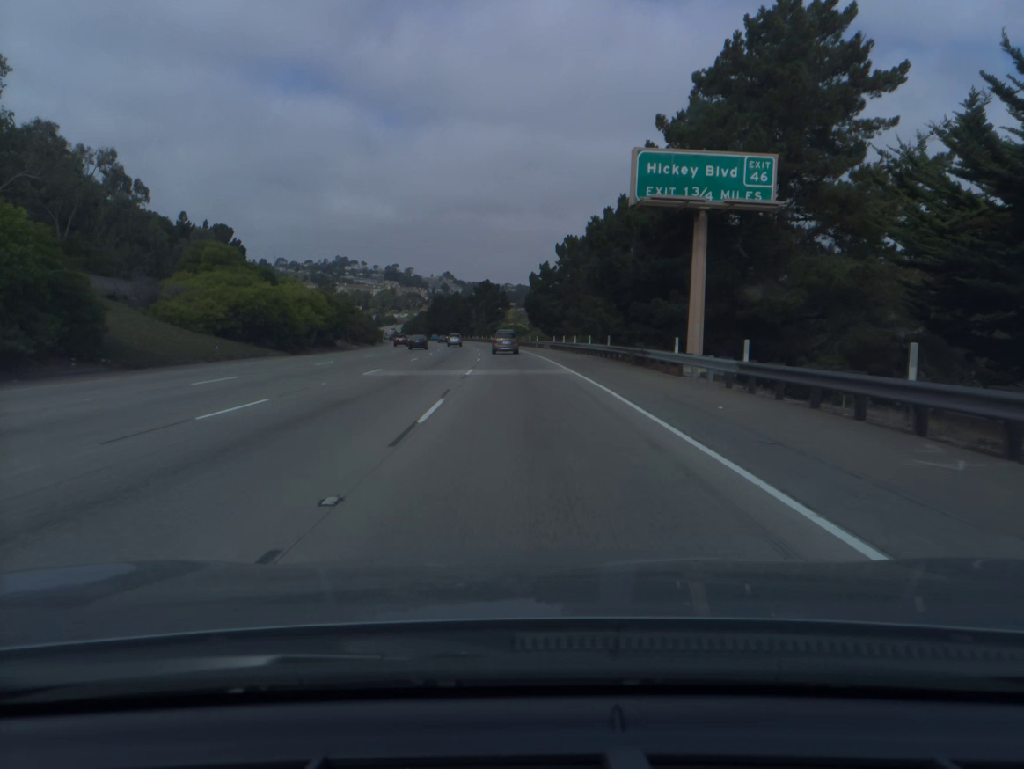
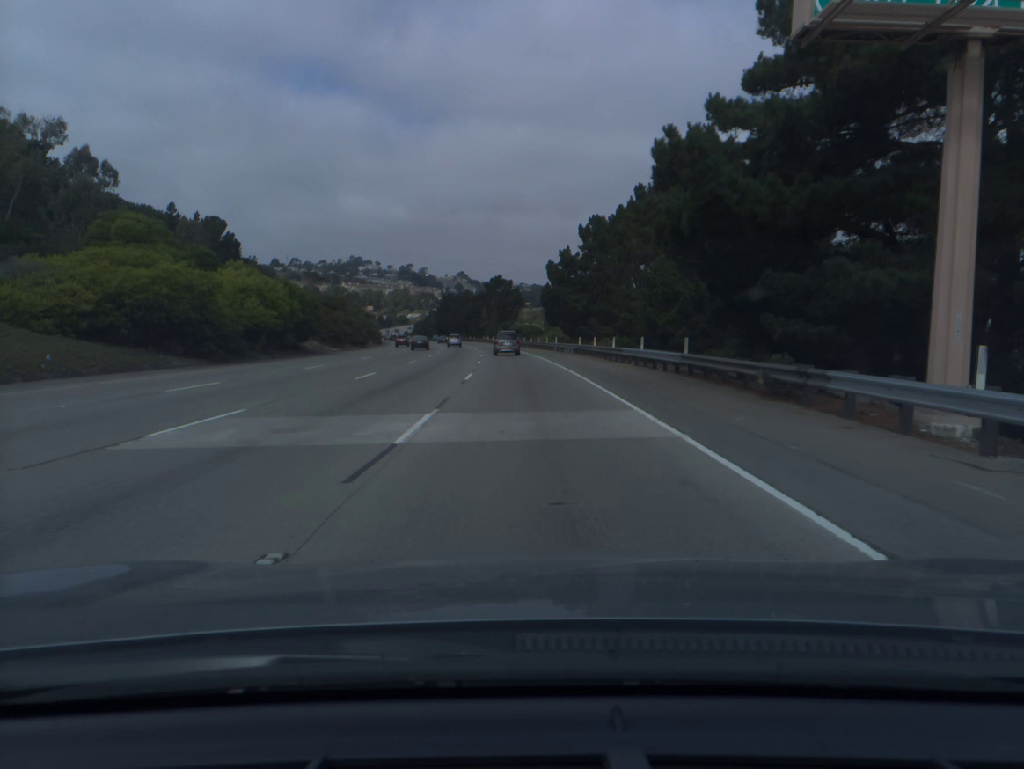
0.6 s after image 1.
(-0.1, +16.5) m; -1°
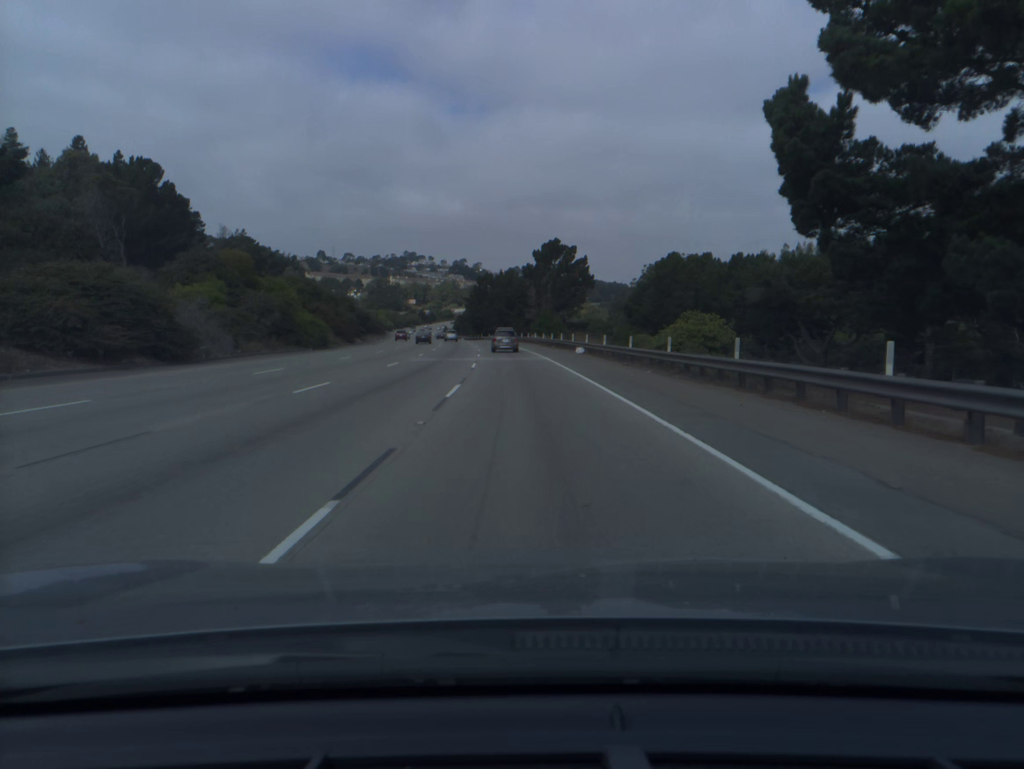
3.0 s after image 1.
(-2.2, +66.1) m; -4°
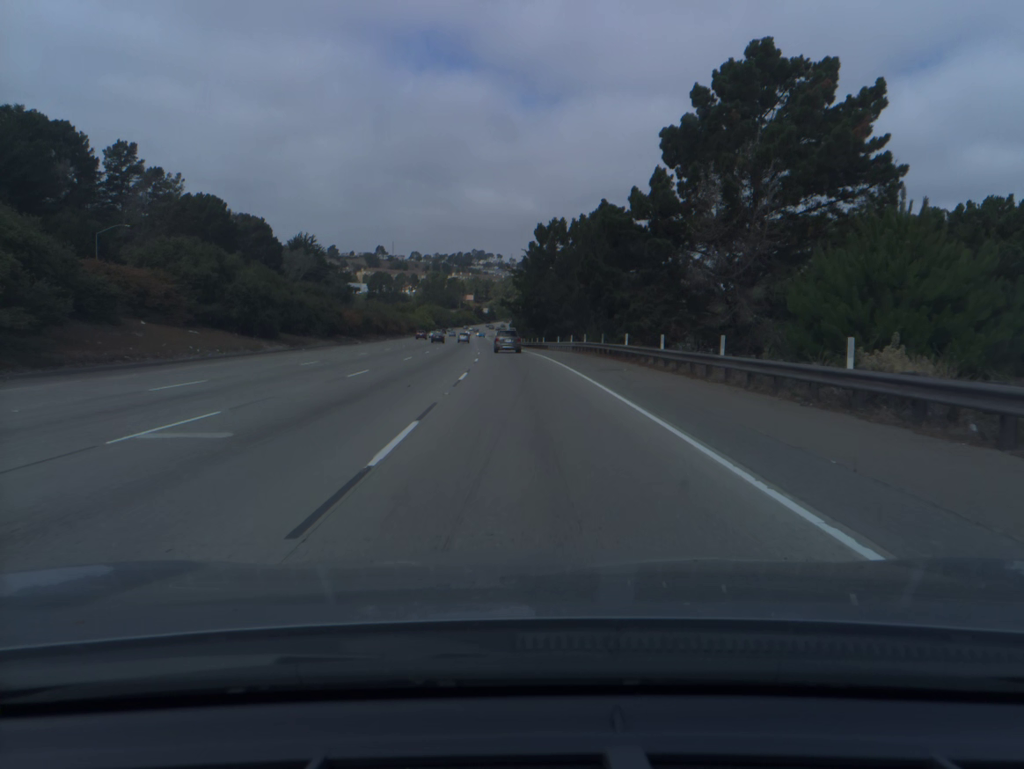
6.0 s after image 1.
(-3.7, +81.9) m; -5°
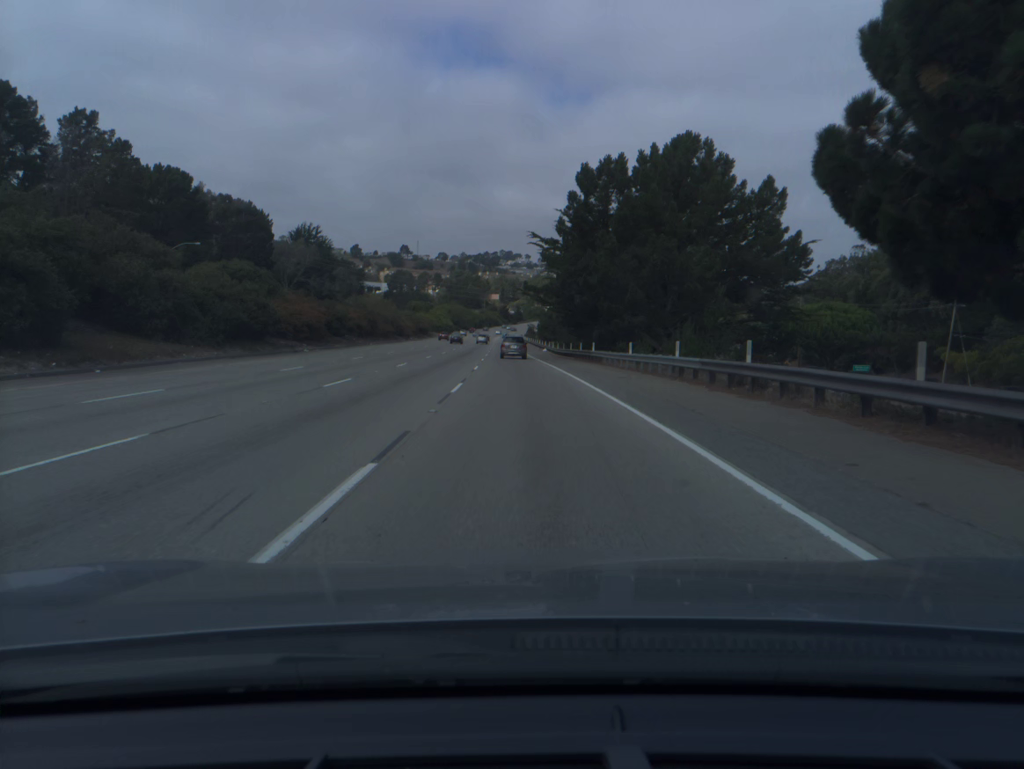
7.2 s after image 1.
(-0.6, +32.5) m; -2°
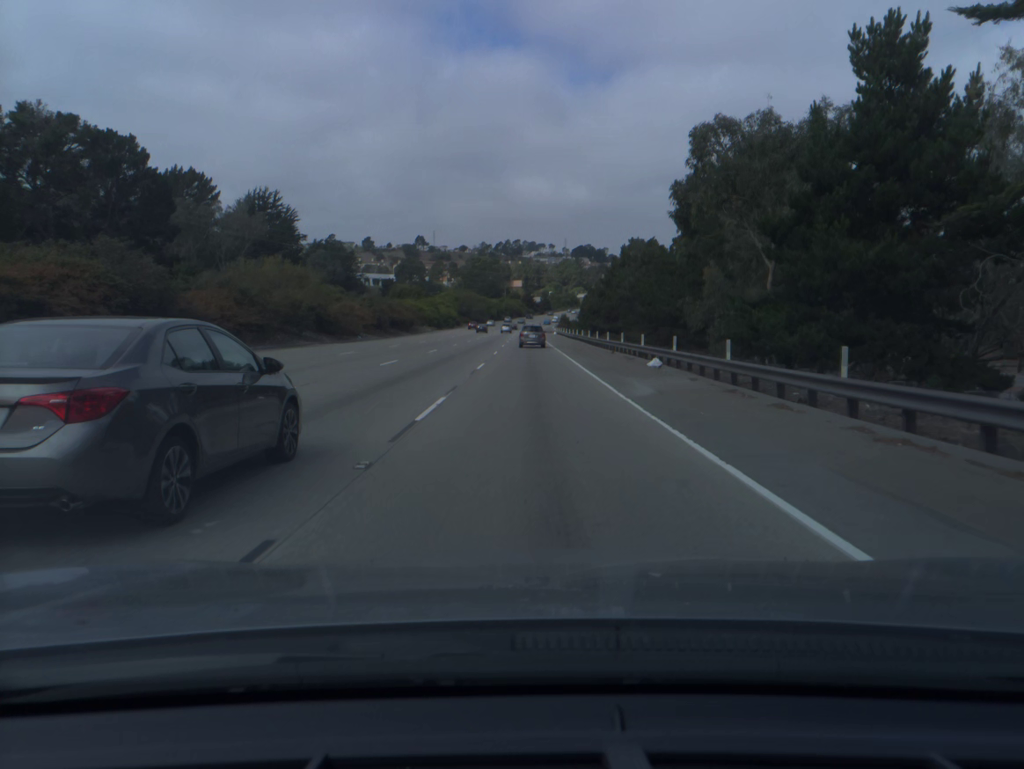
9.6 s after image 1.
(-1.6, +65.7) m; -2°
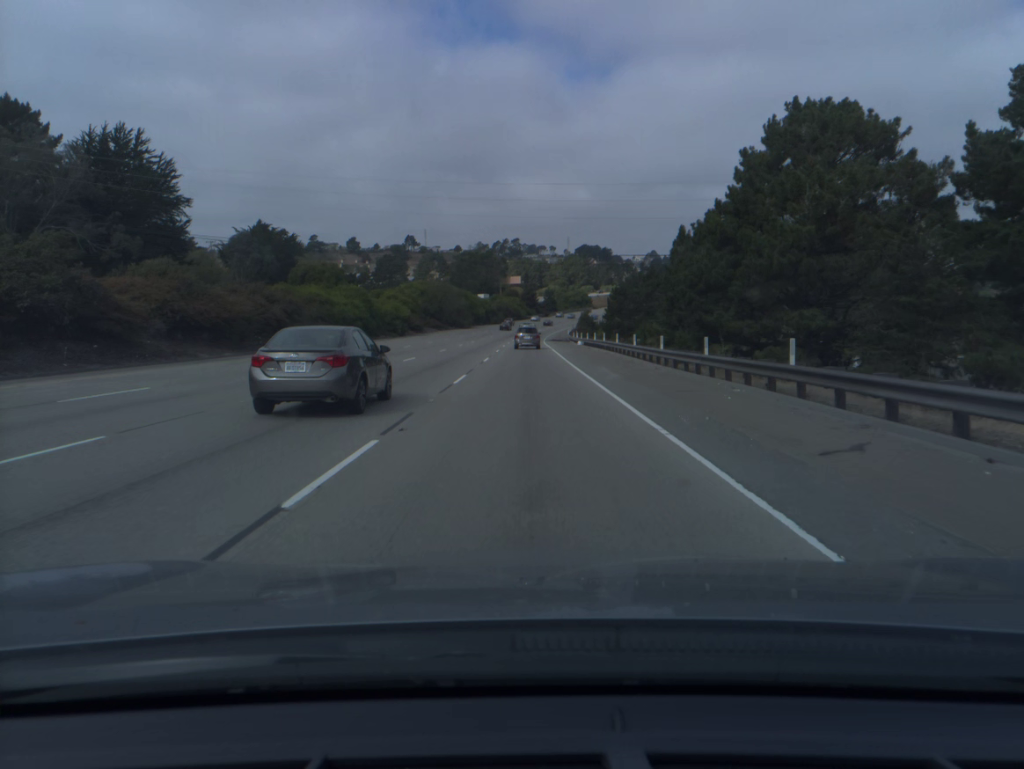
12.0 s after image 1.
(+0.1, +66.2) m; 0°
